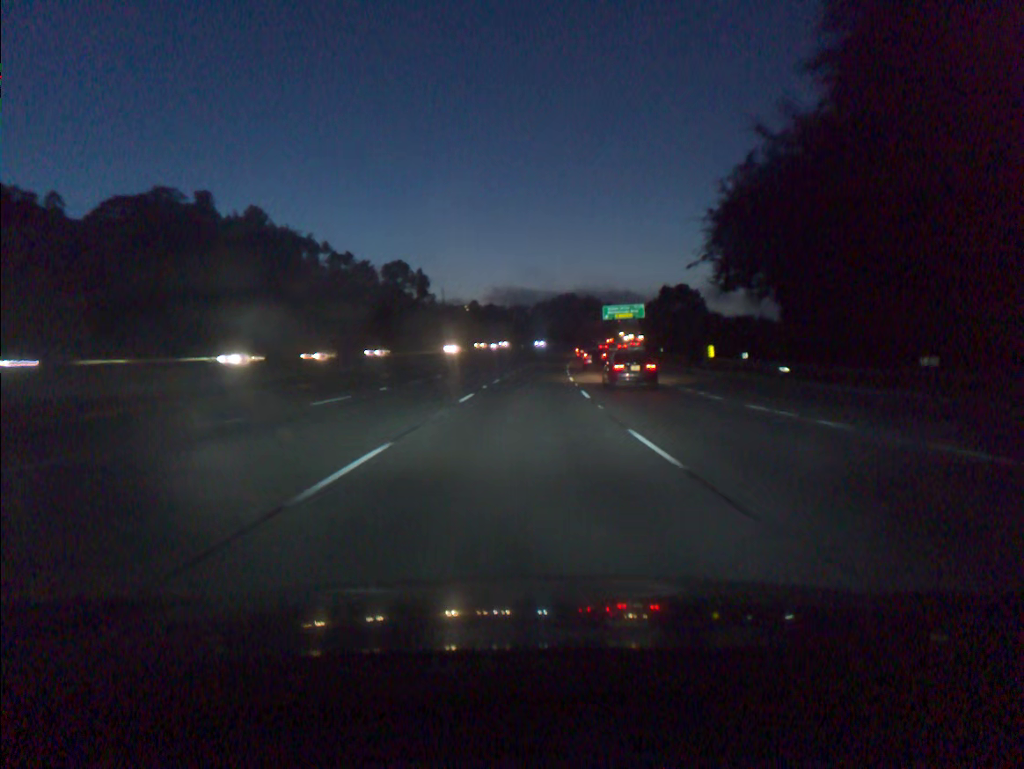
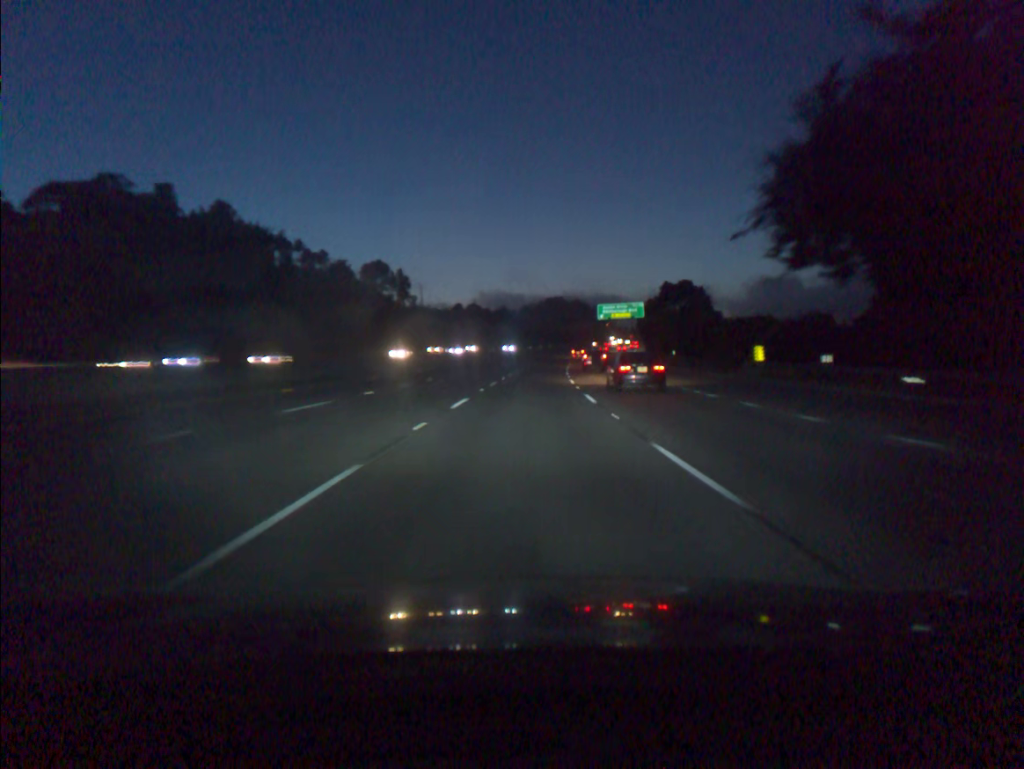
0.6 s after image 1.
(+0.2, +16.9) m; +1°
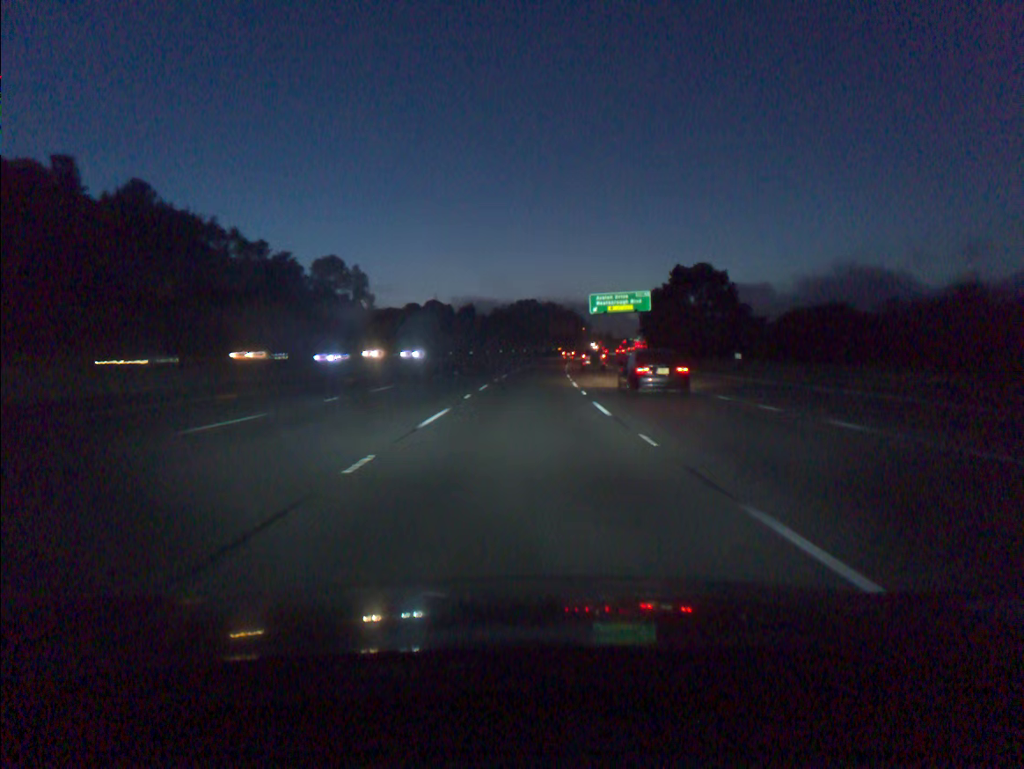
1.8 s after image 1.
(+0.6, +34.0) m; +2°
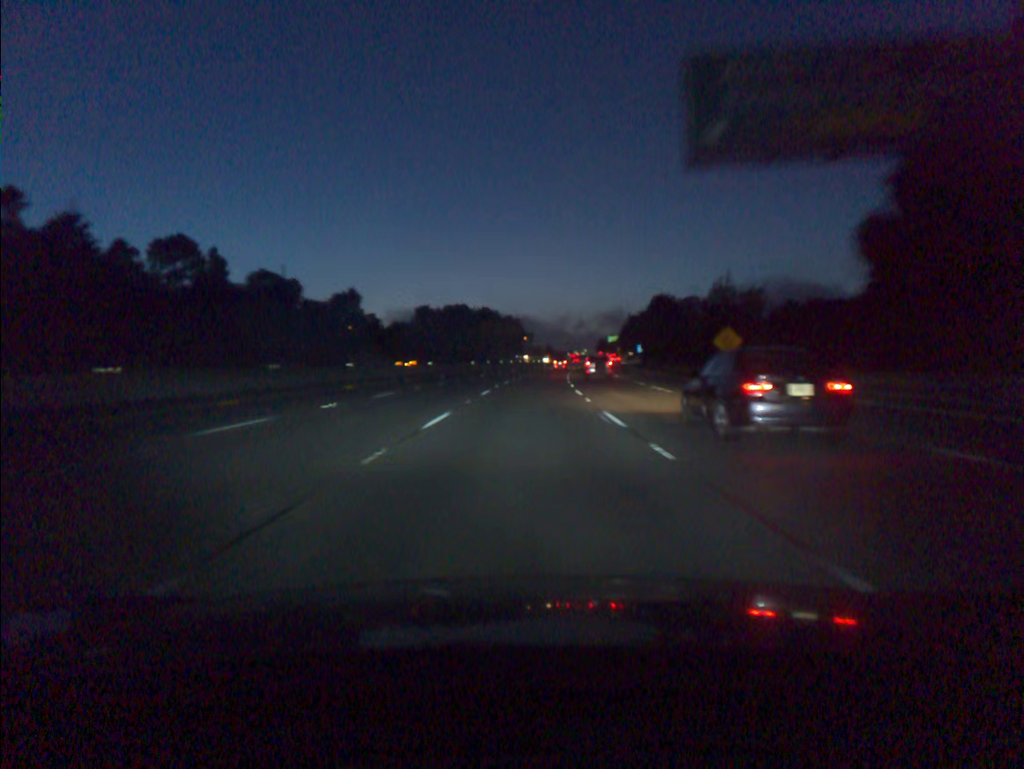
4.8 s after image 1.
(+3.9, +86.6) m; +5°
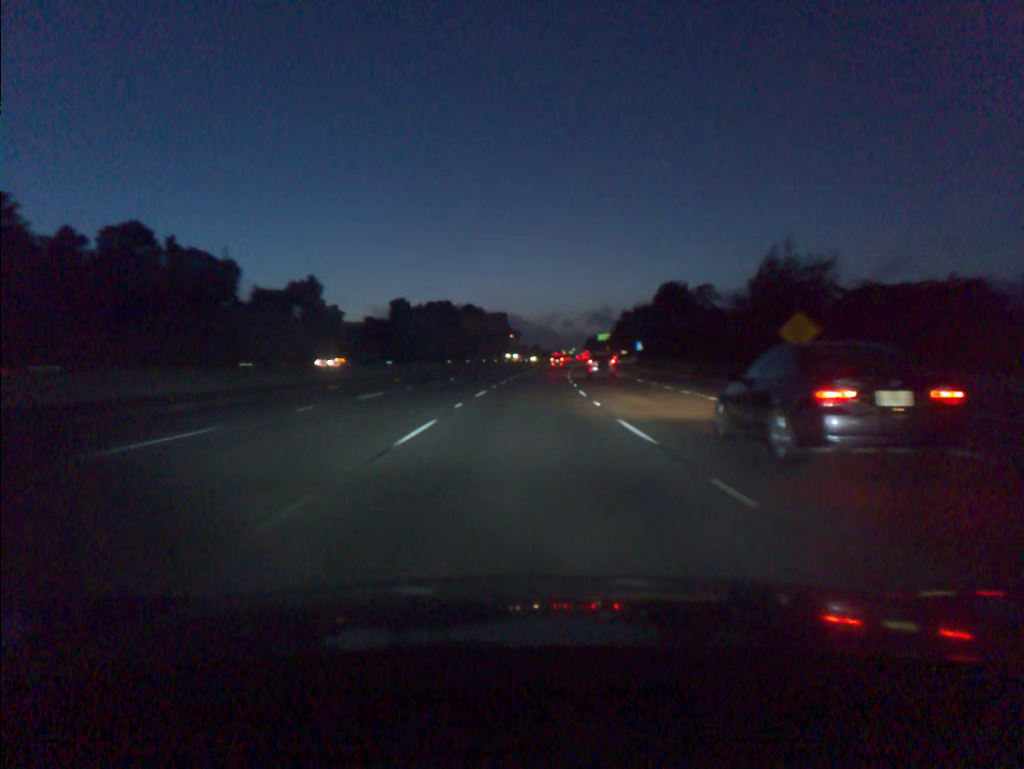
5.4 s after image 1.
(+0.2, +17.7) m; +1°
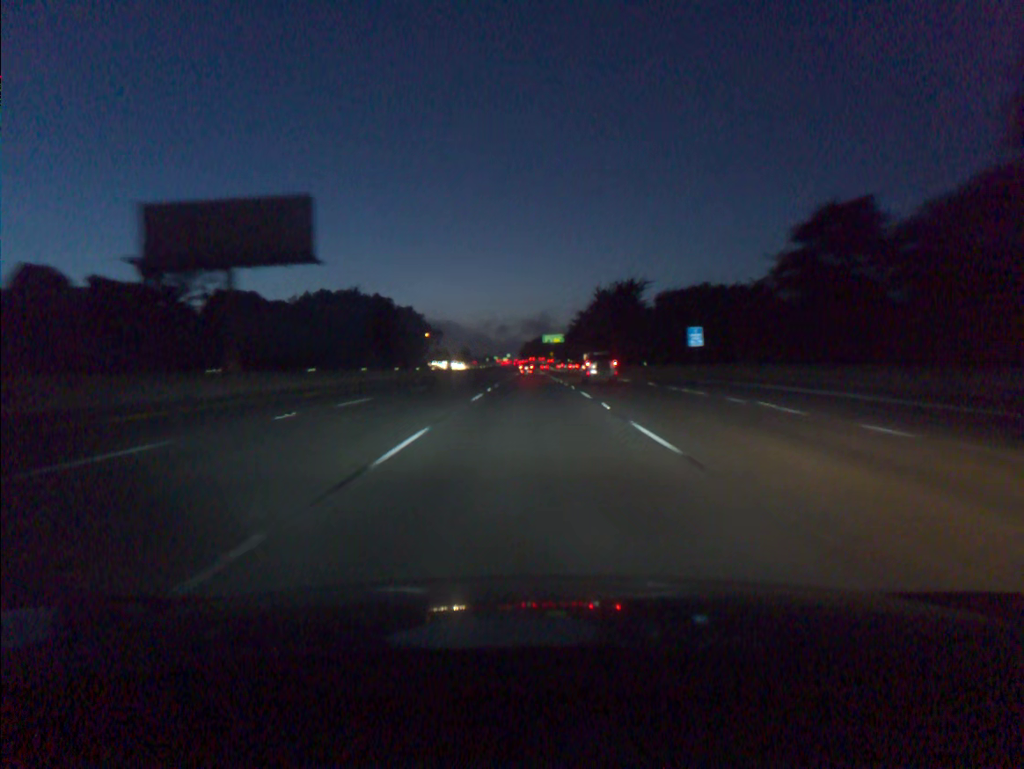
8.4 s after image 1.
(+4.2, +89.3) m; +5°
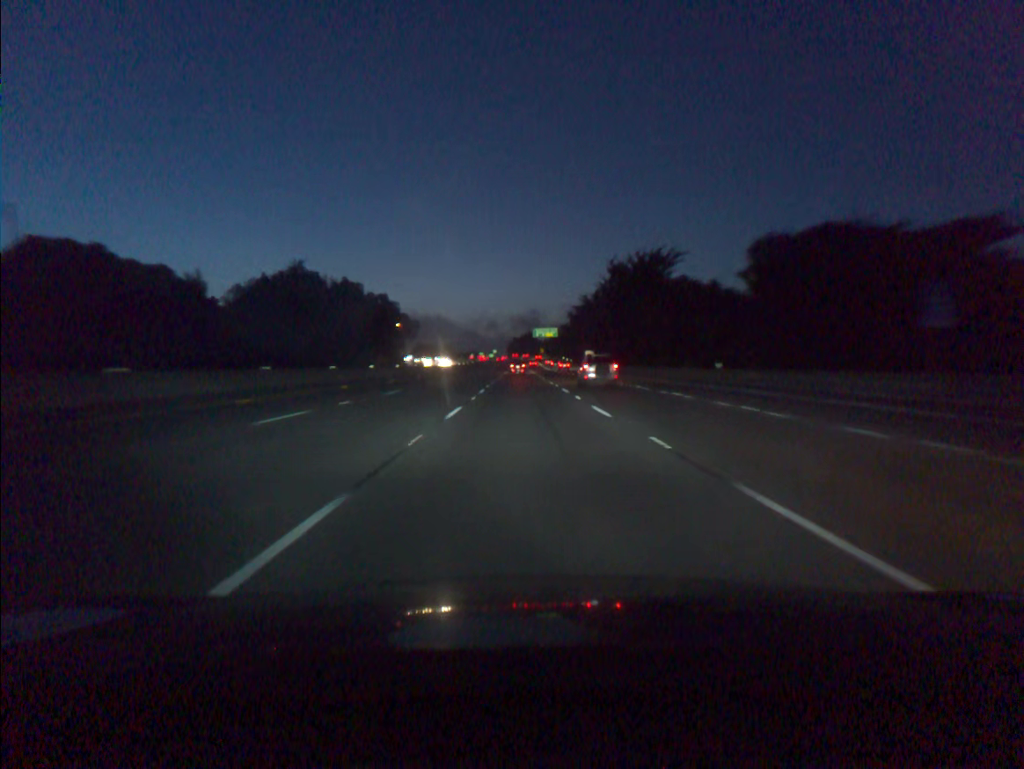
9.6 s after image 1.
(+0.3, +36.0) m; +1°
